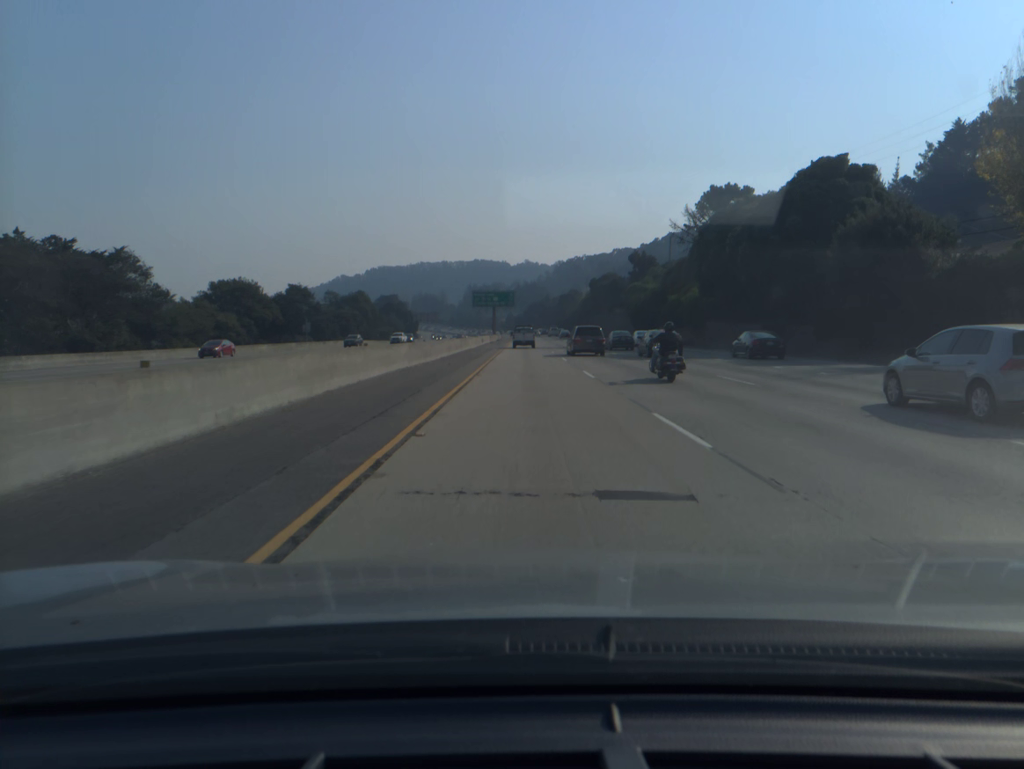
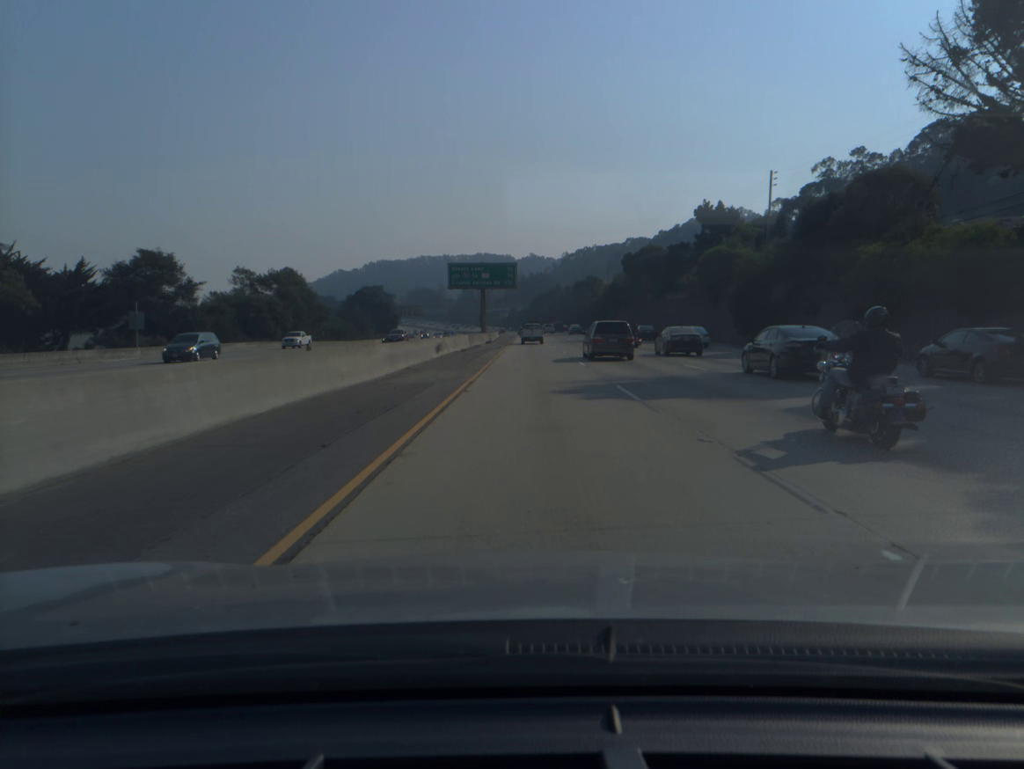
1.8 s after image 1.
(-0.1, +51.0) m; 0°
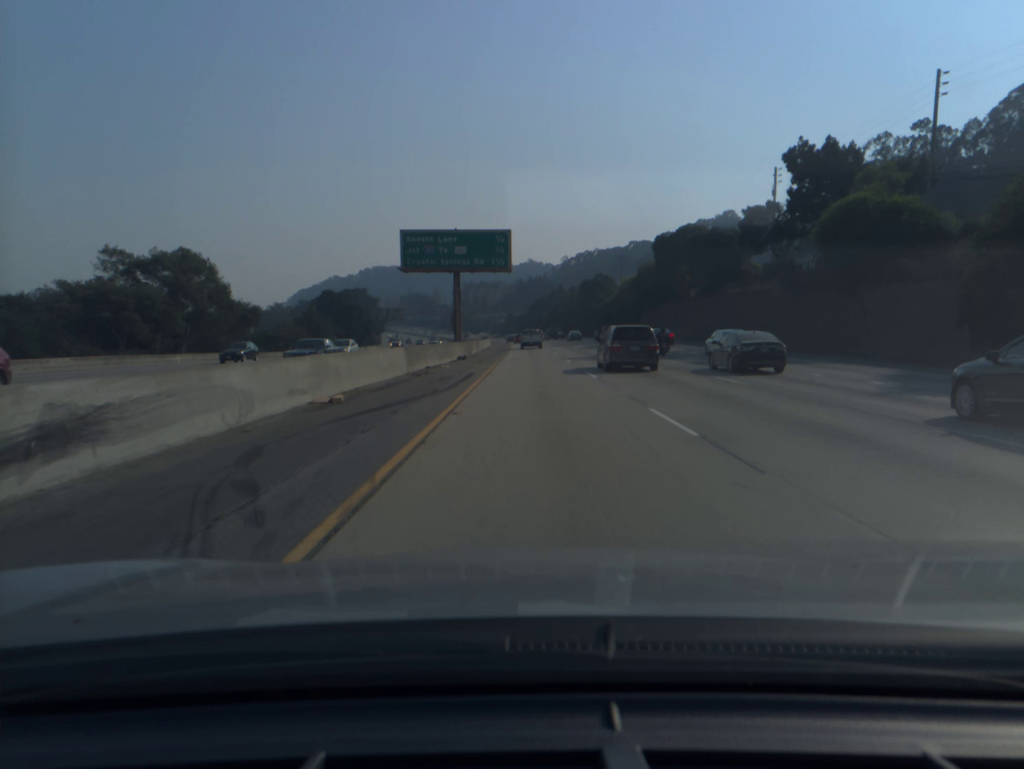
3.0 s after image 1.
(0.0, +33.2) m; 0°
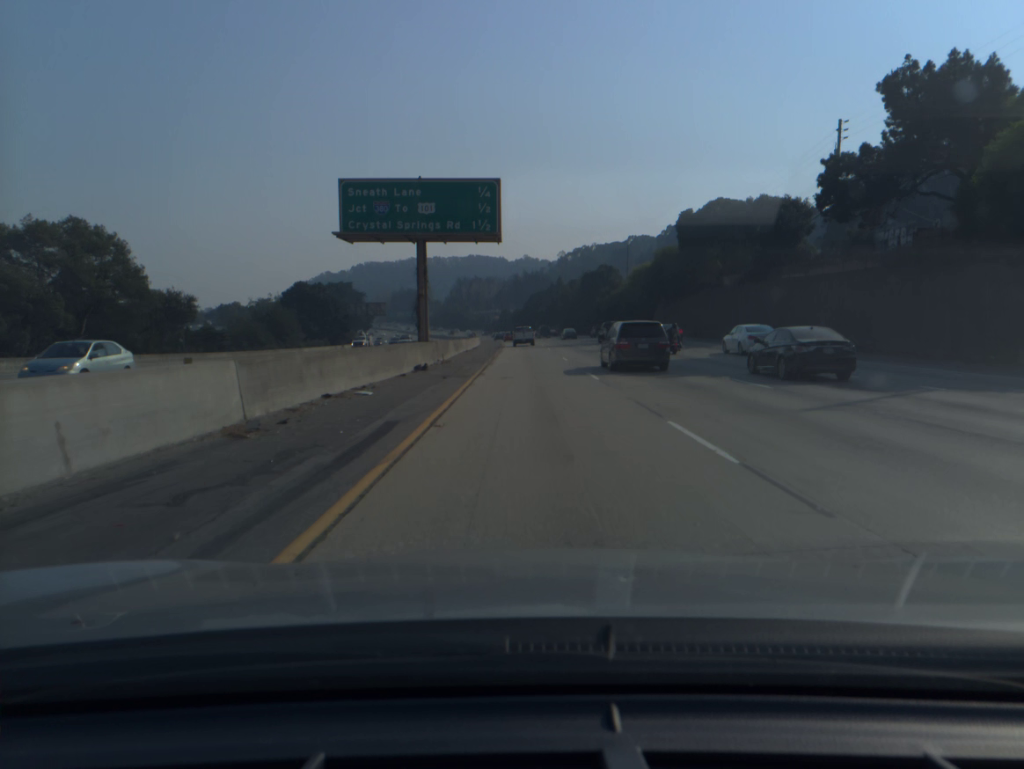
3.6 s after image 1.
(0.0, +16.7) m; 0°
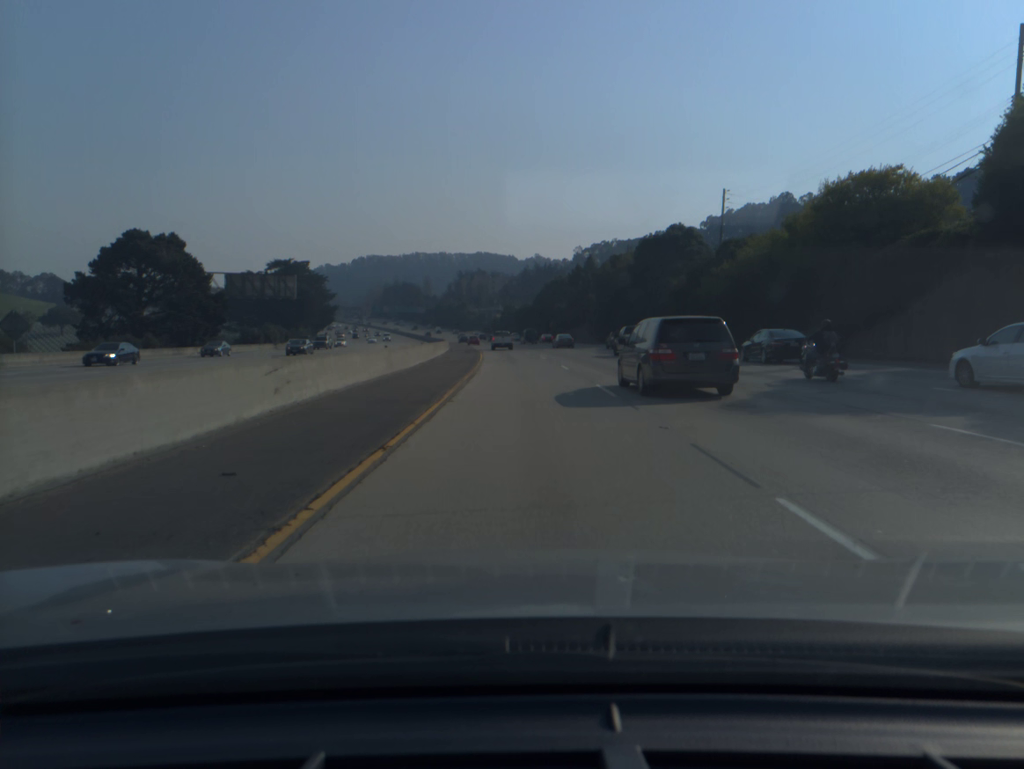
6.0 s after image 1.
(-0.2, +68.2) m; -1°
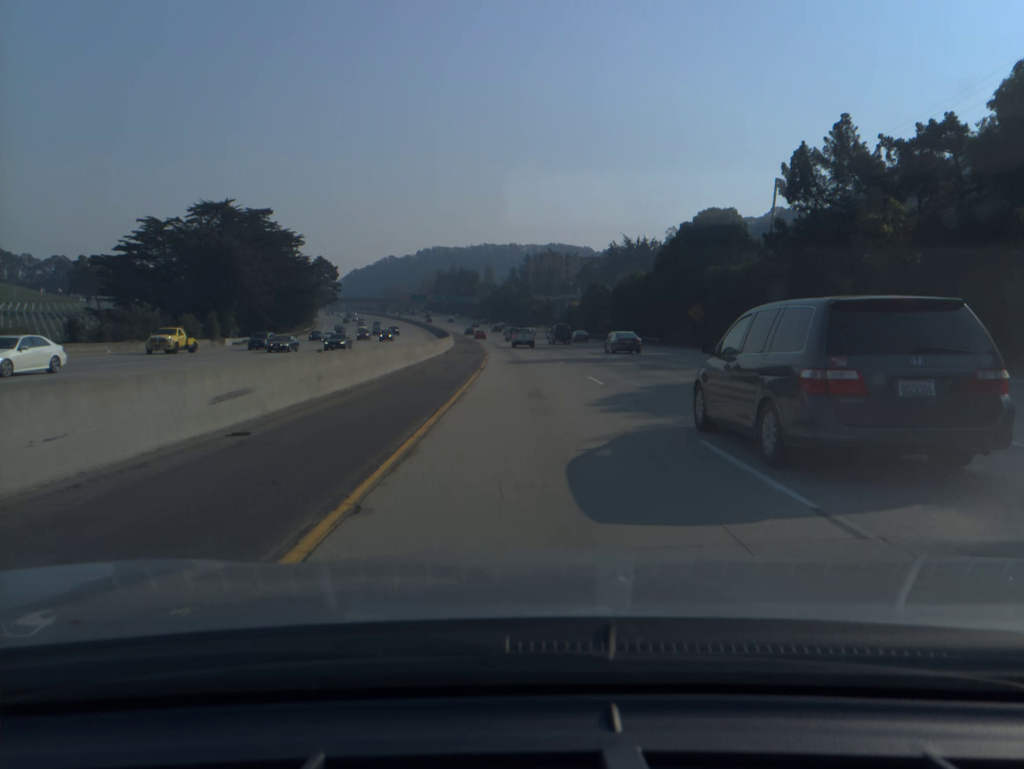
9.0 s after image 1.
(-3.4, +85.7) m; -5°
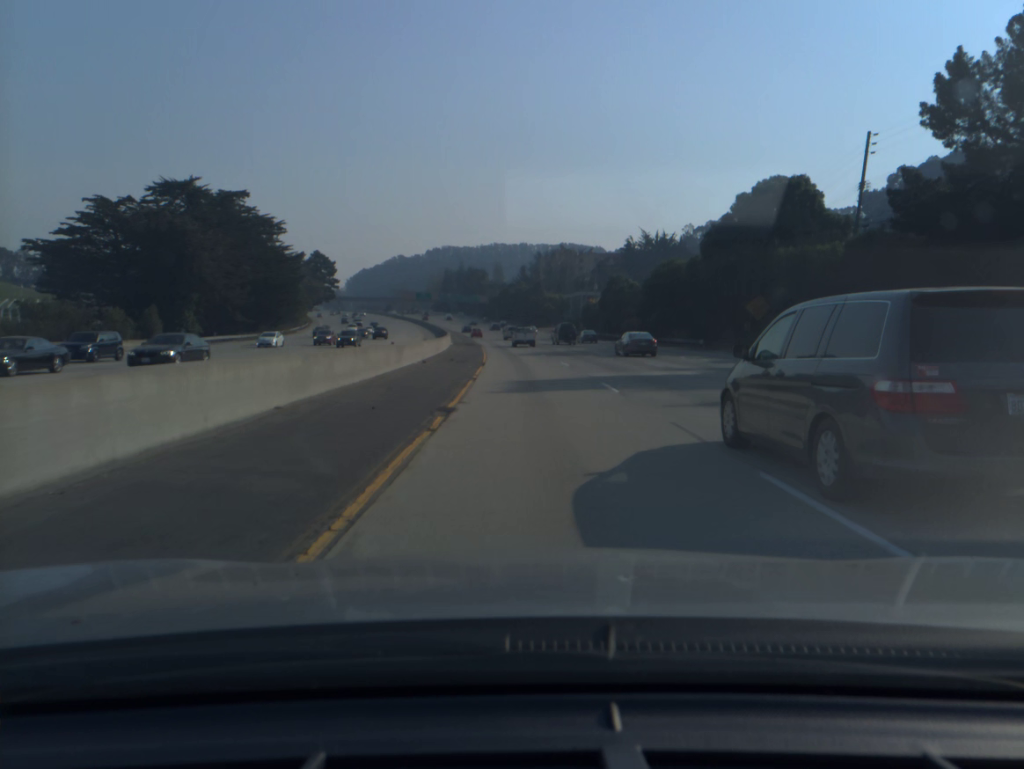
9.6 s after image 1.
(-0.1, +17.2) m; -1°
